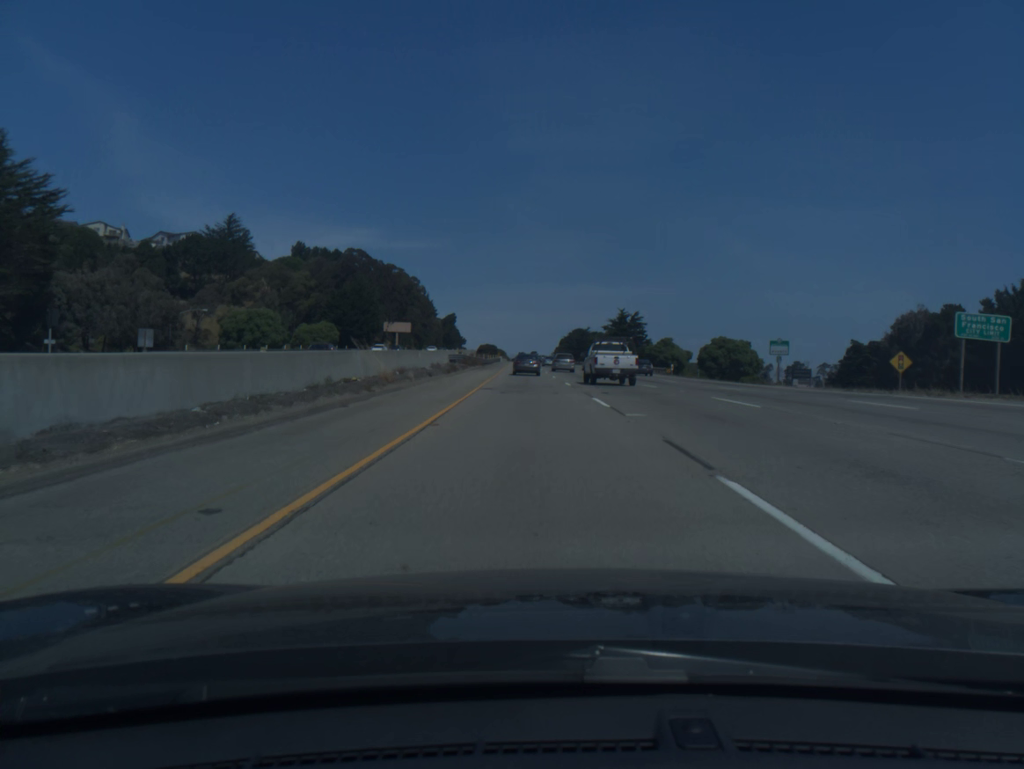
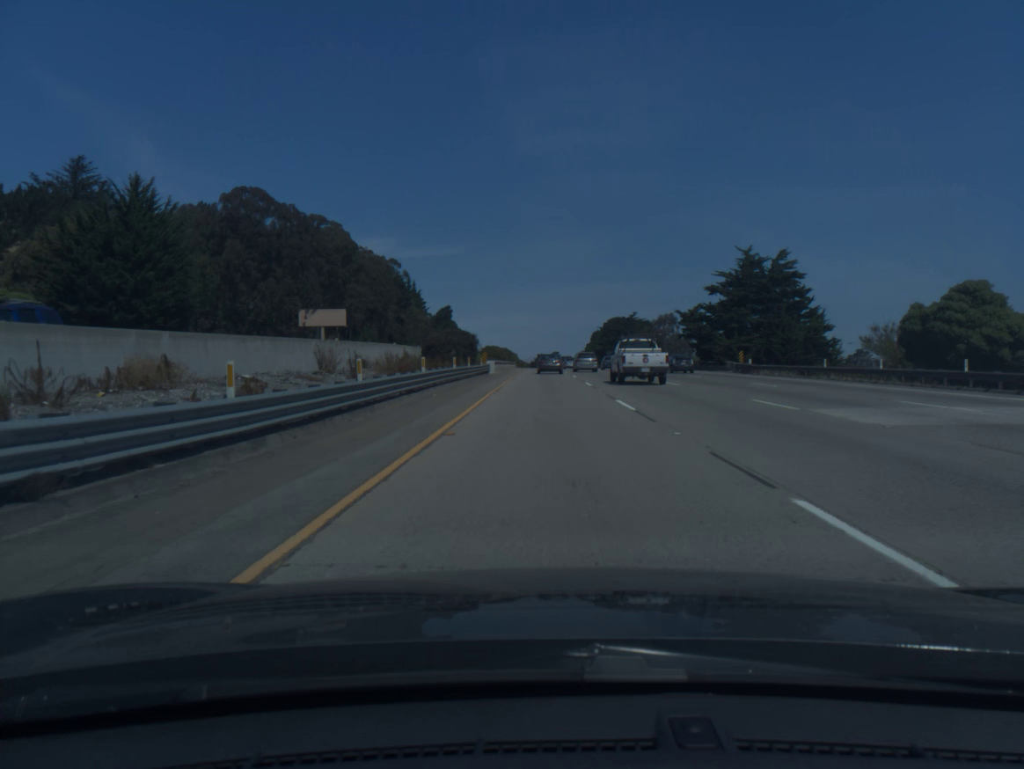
(-2.3, +88.7) m; -1°
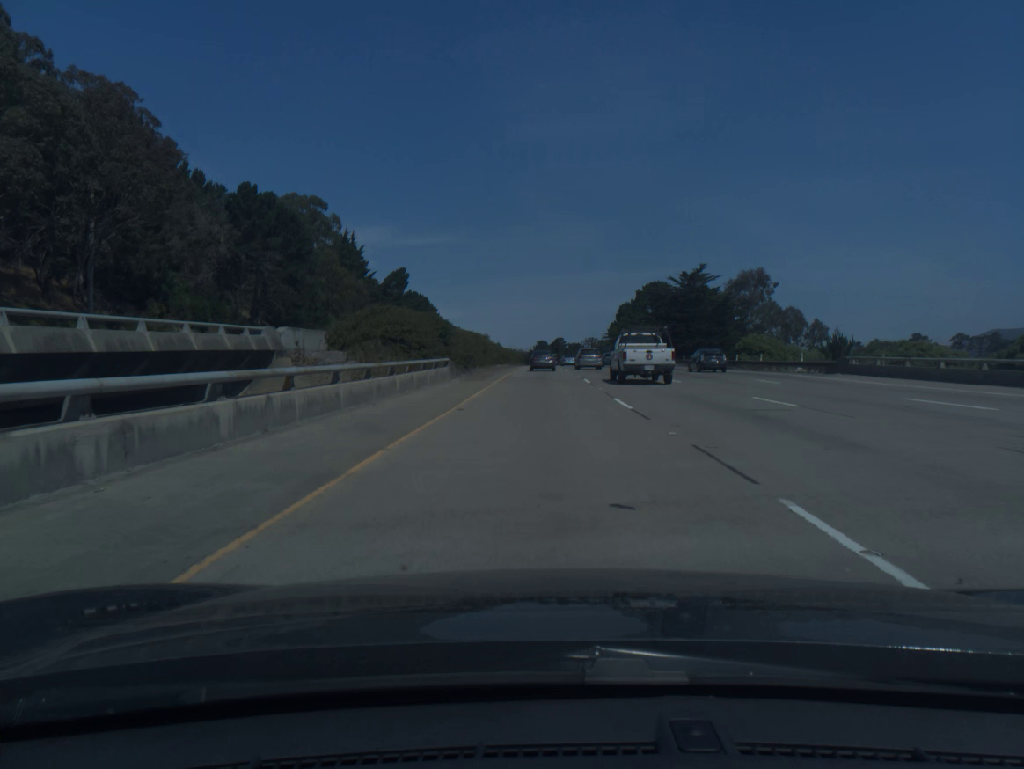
(+0.3, +88.8) m; 0°
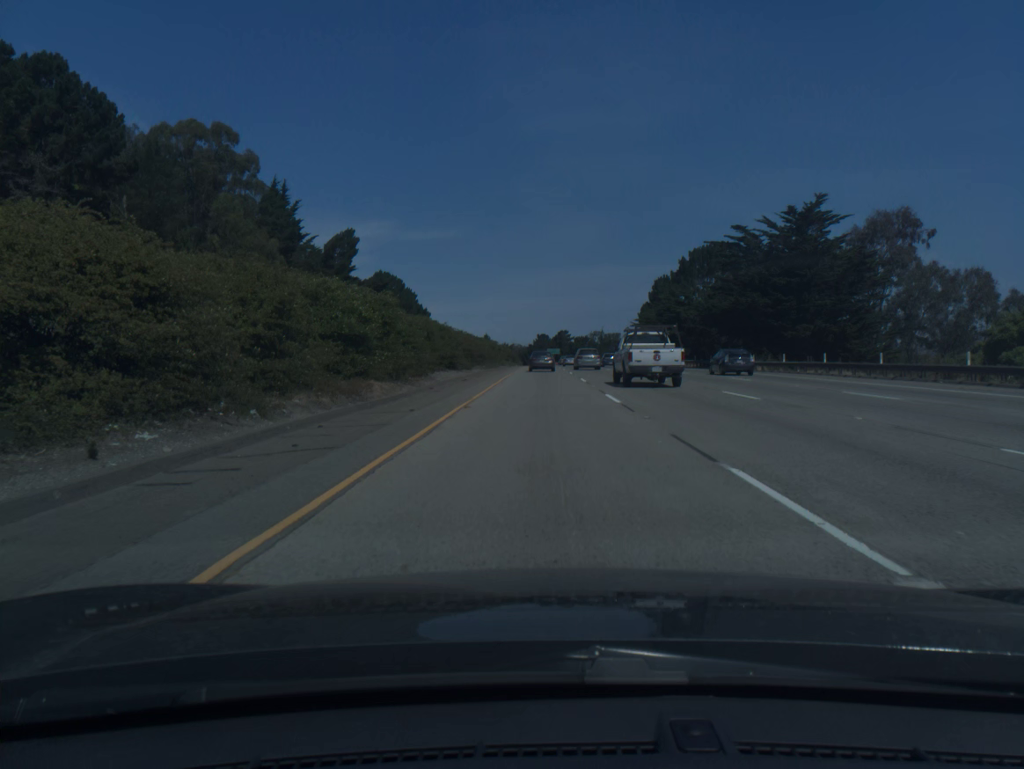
(0.0, +51.7) m; 0°
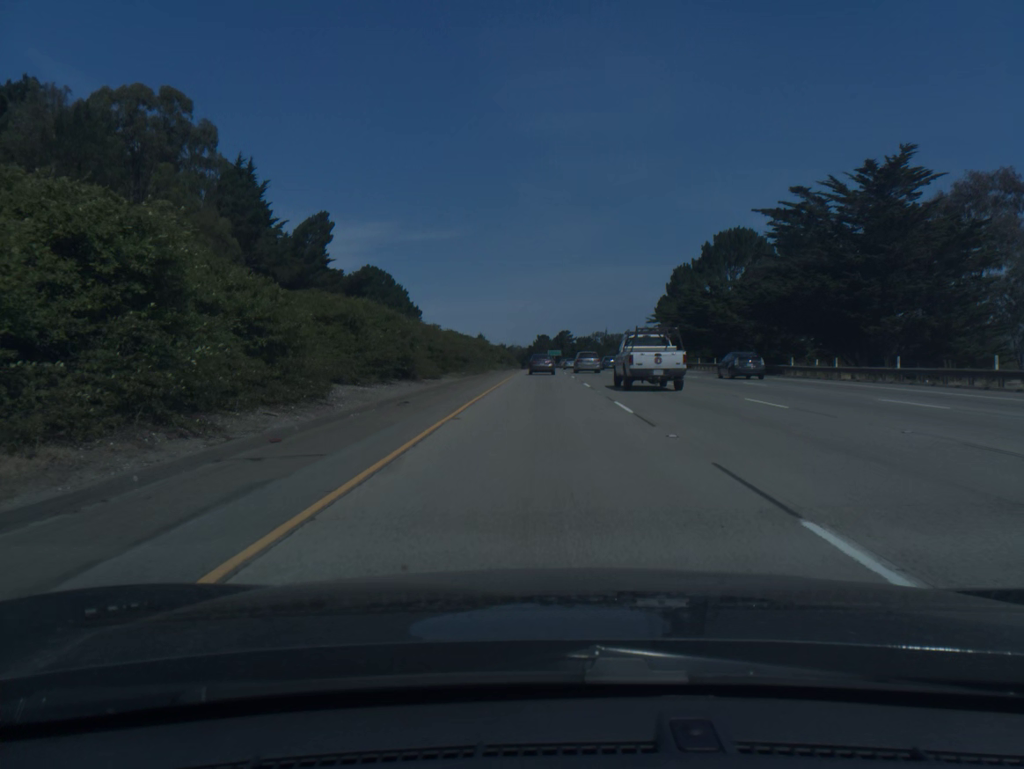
(0.0, +16.9) m; 0°
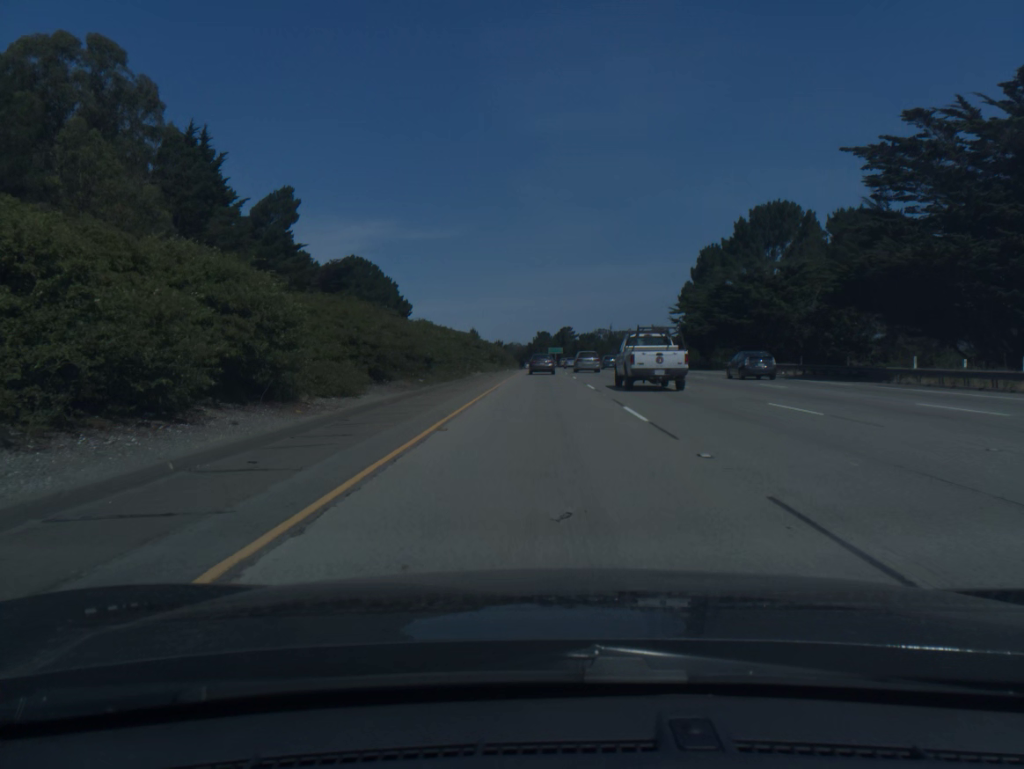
(0.0, +16.8) m; 0°
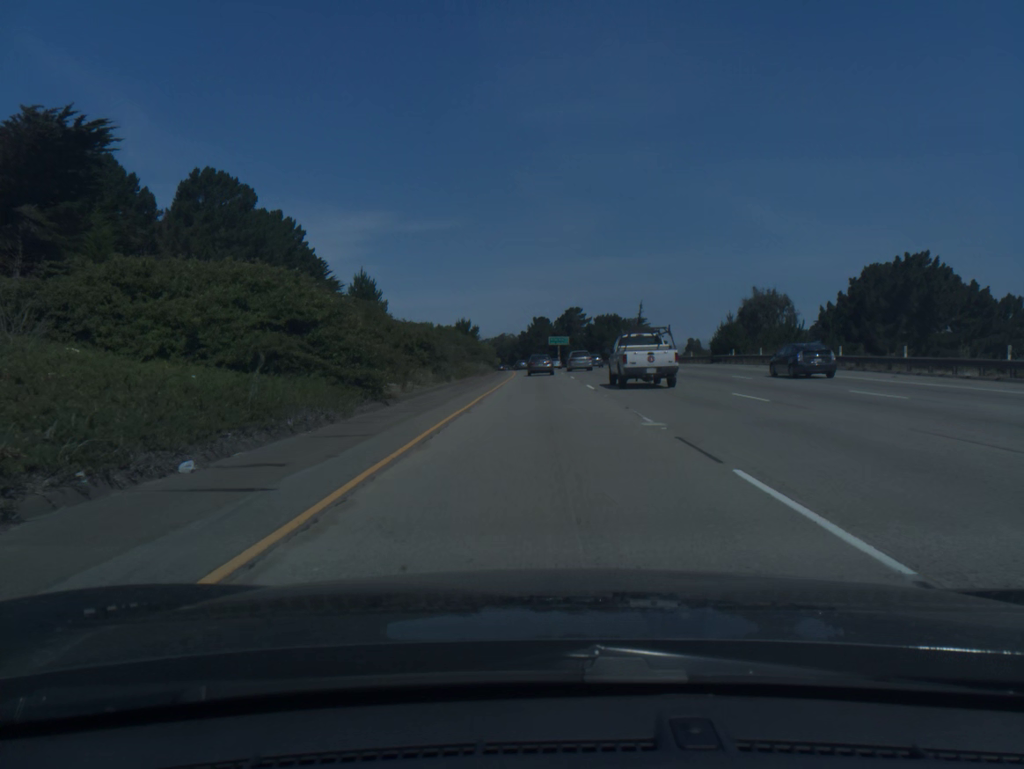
(-0.1, +83.1) m; 0°
